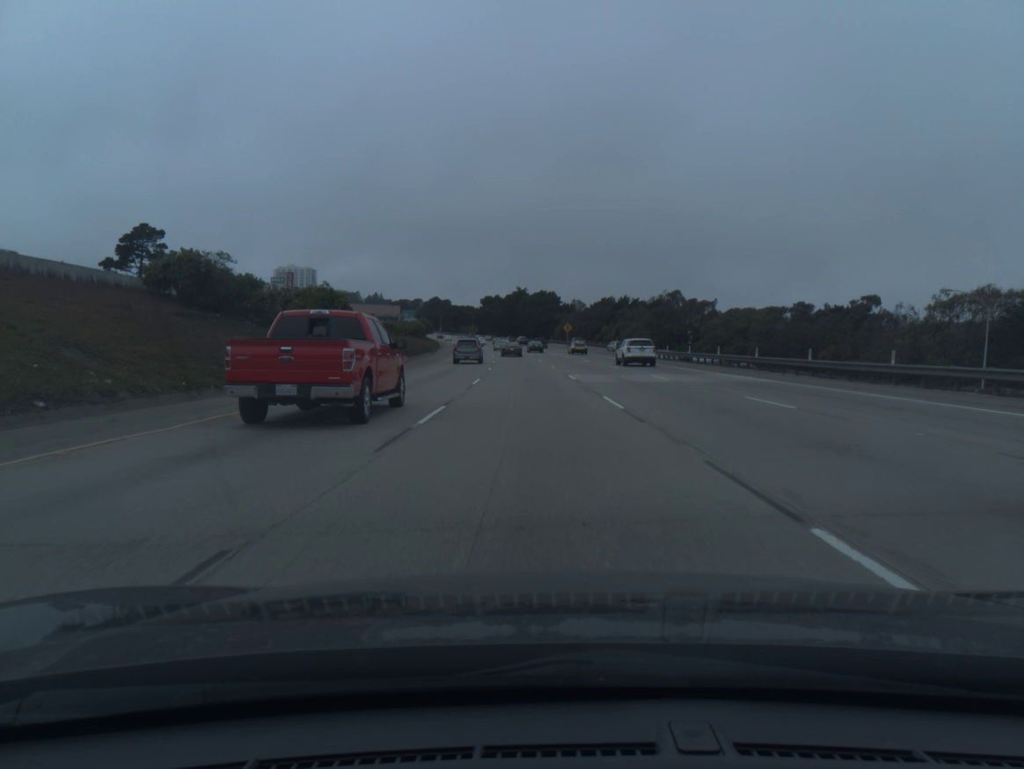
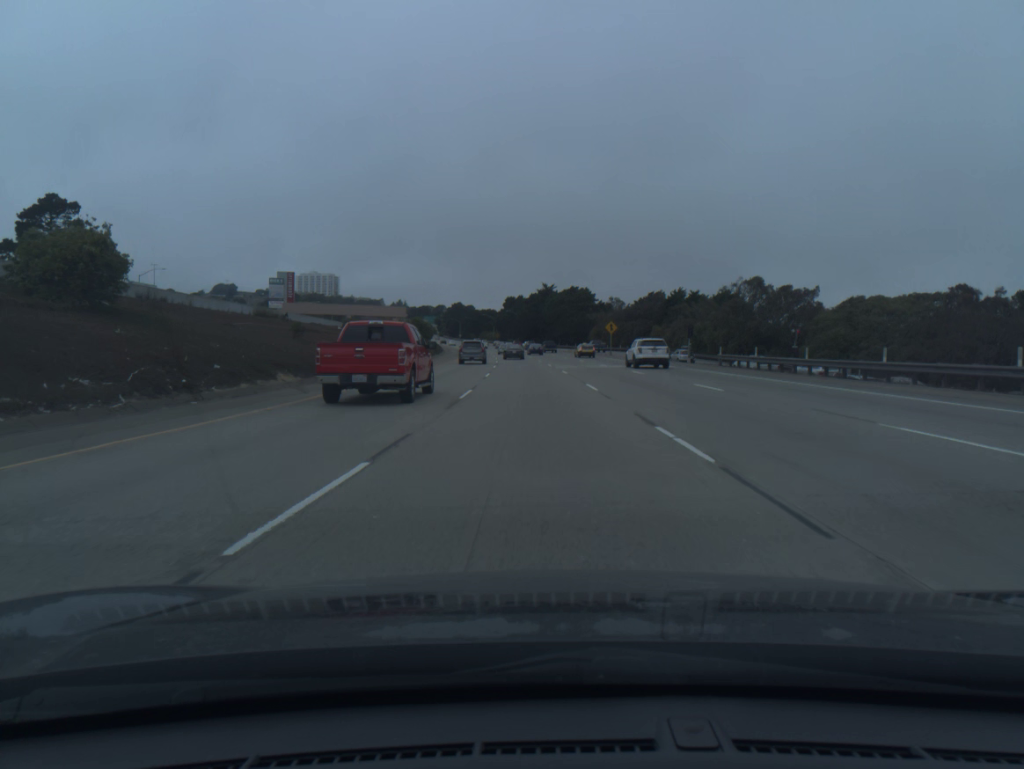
(-0.6, +36.9) m; -2°
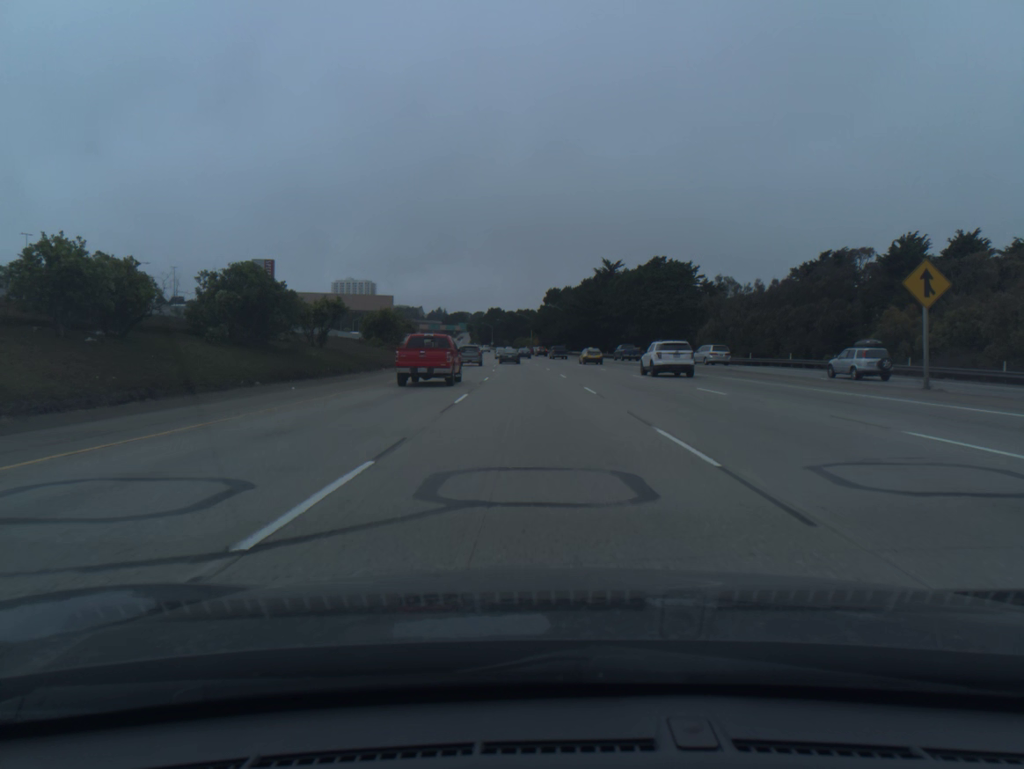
(-2.2, +73.0) m; -3°
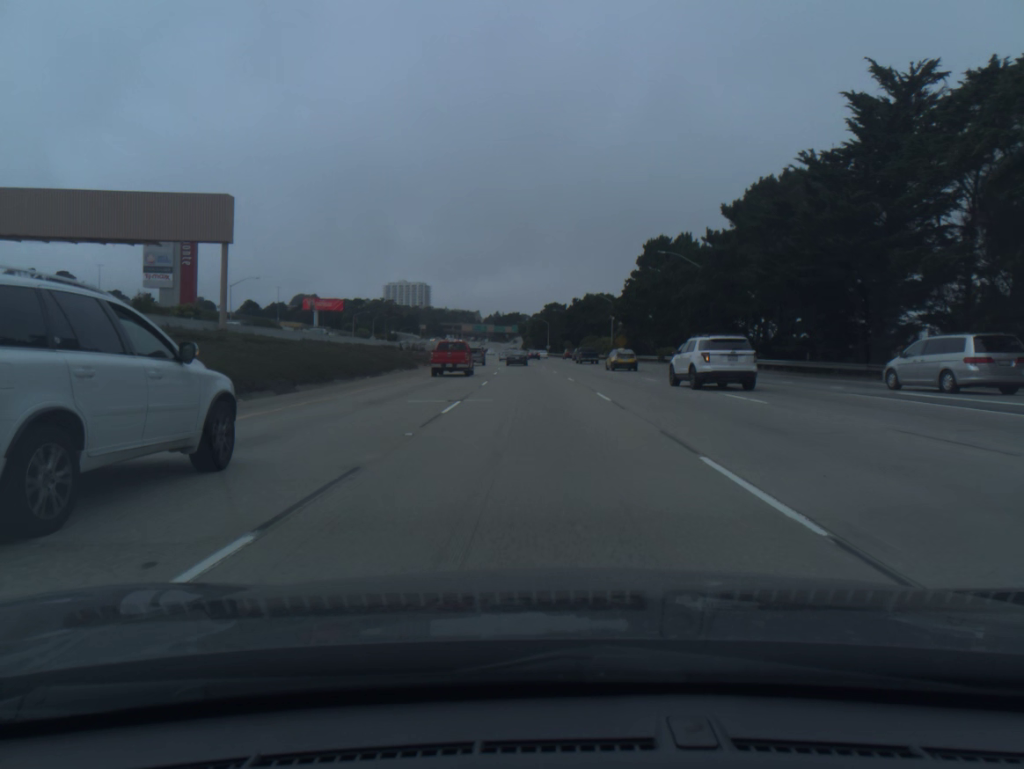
(-3.5, +90.8) m; -5°
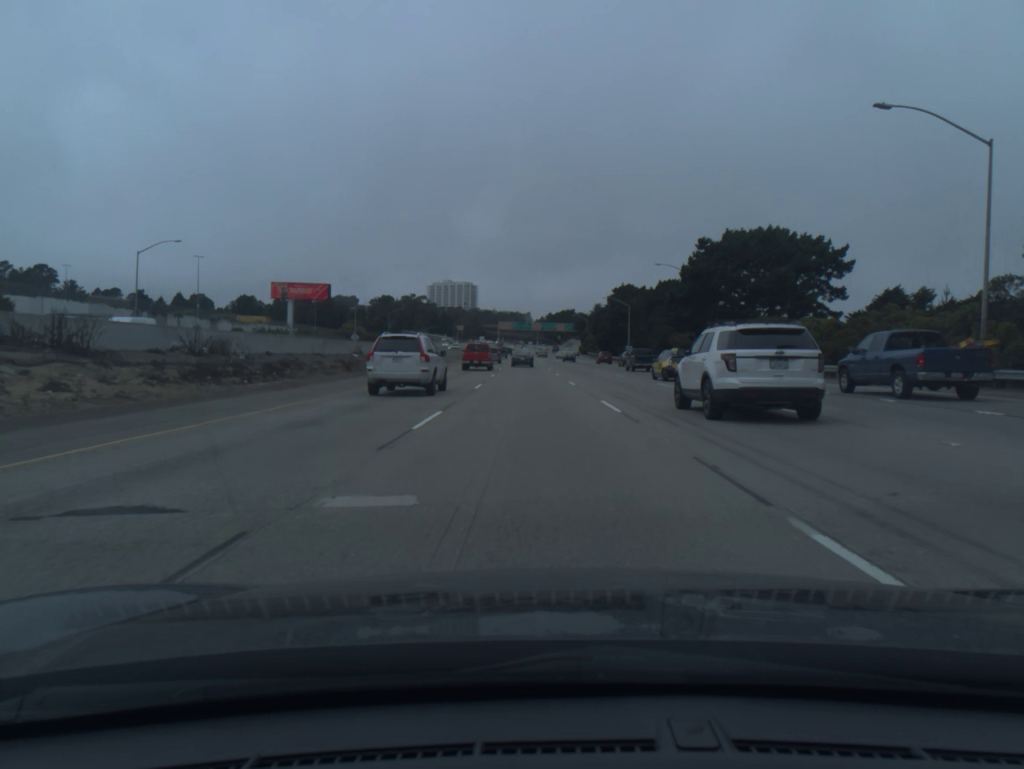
(-3.1, +91.0) m; -4°
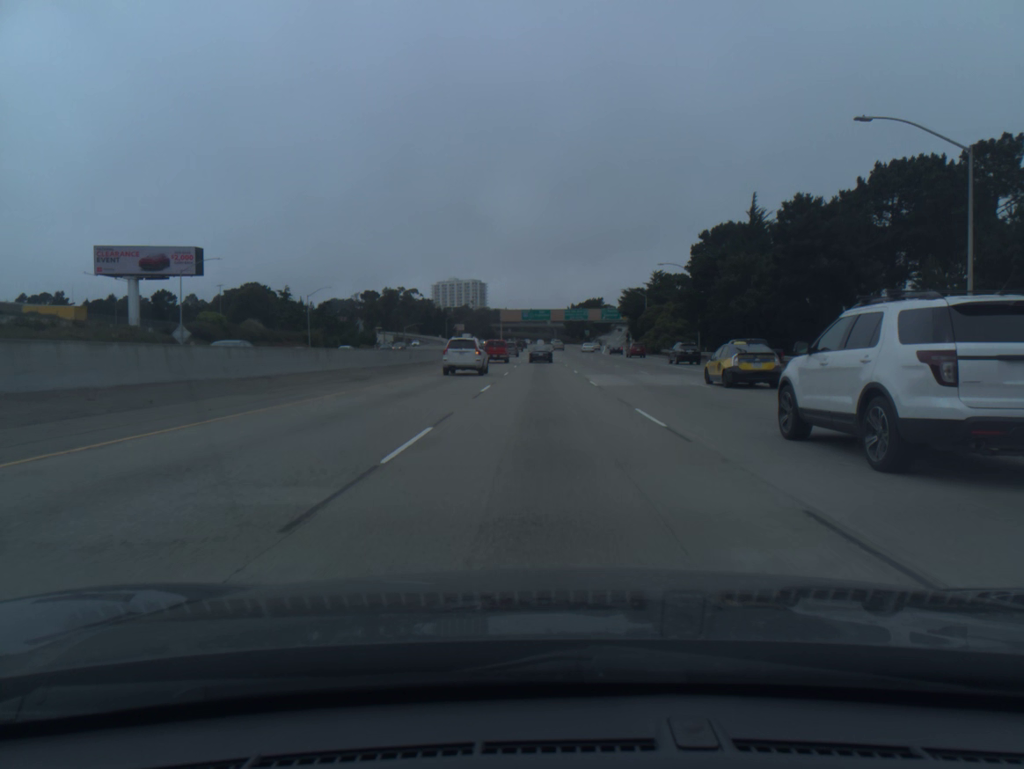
(-1.8, +91.4) m; -1°
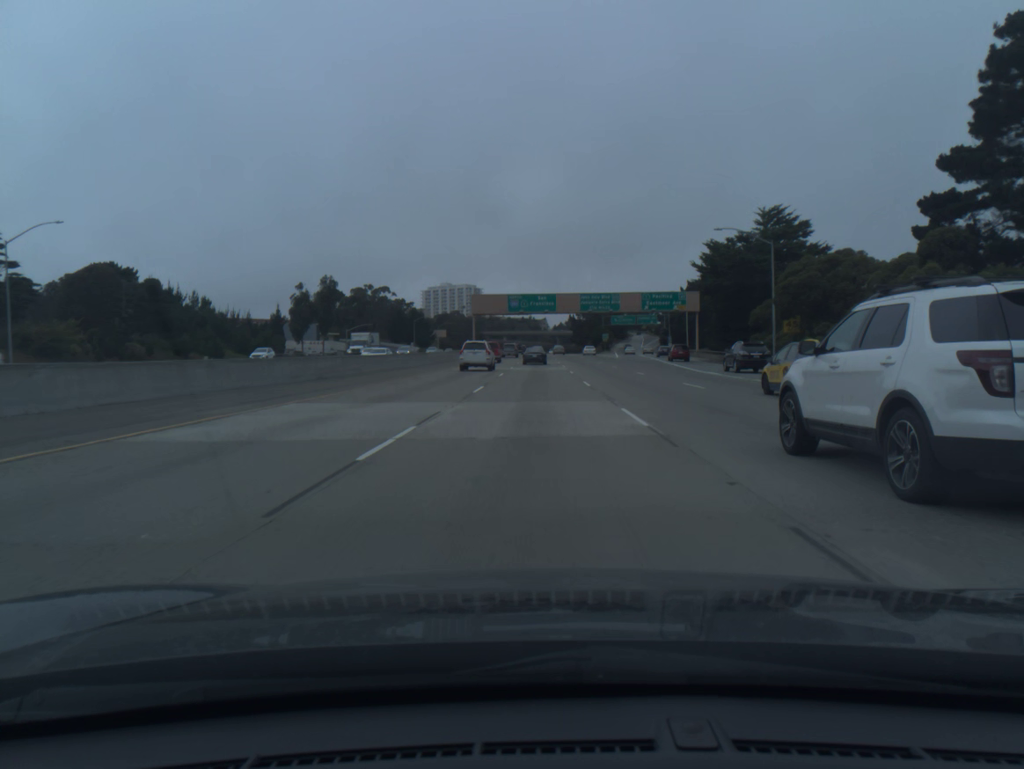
(+0.2, +72.9) m; 0°
